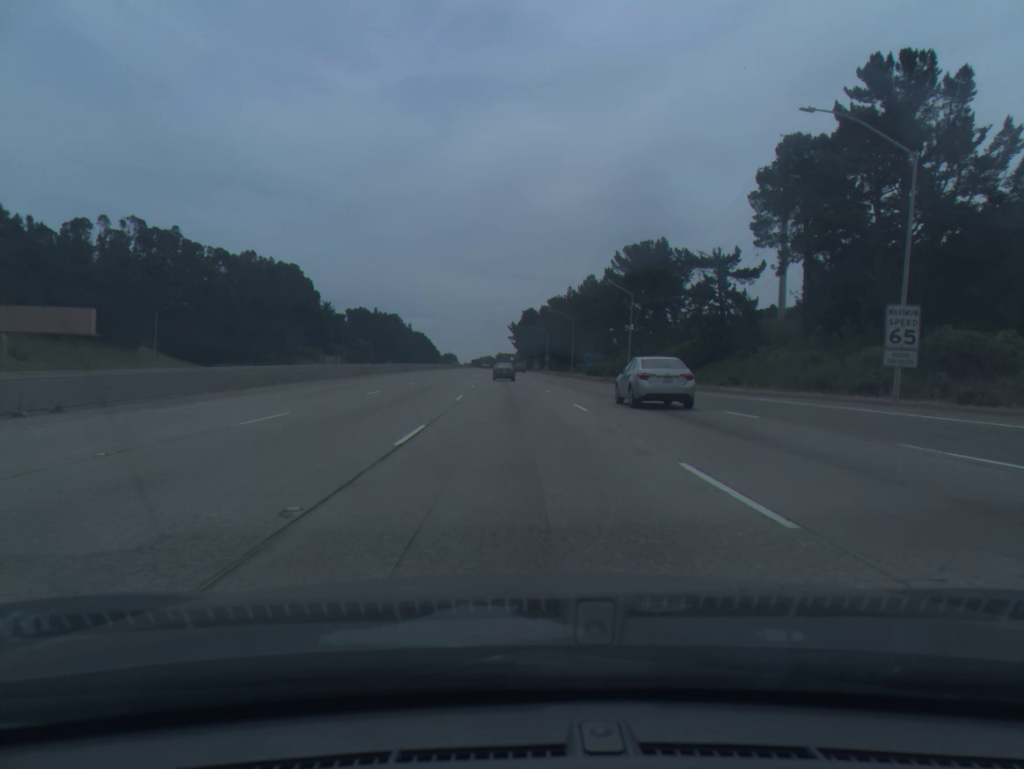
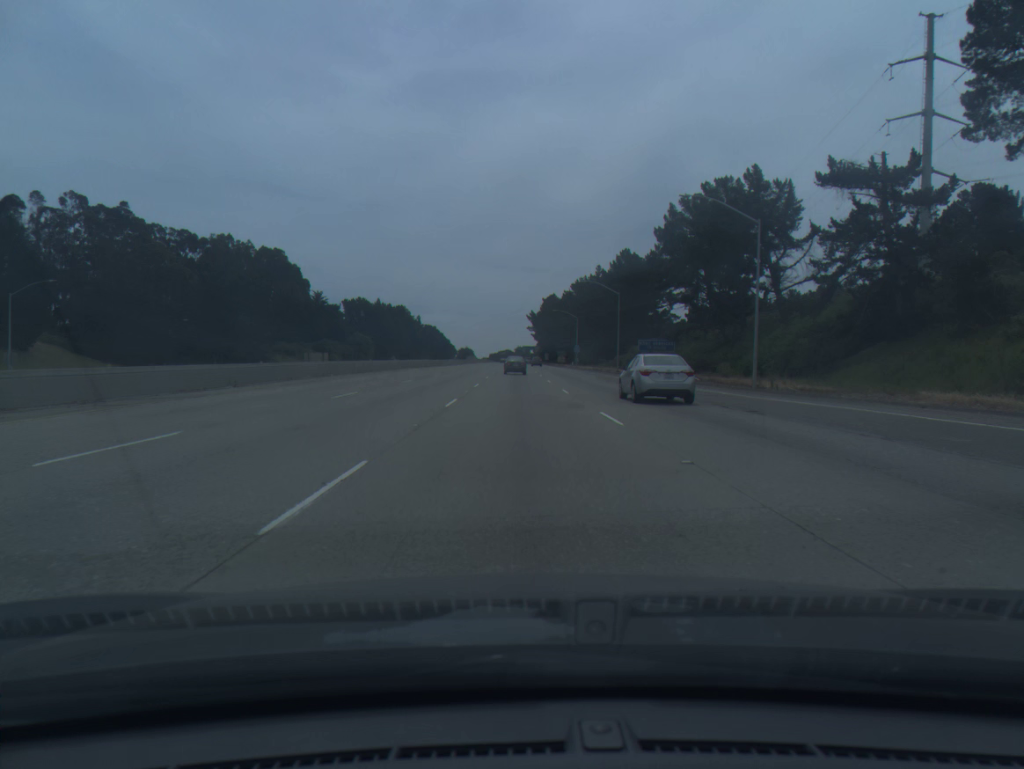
(-0.5, +35.6) m; -1°
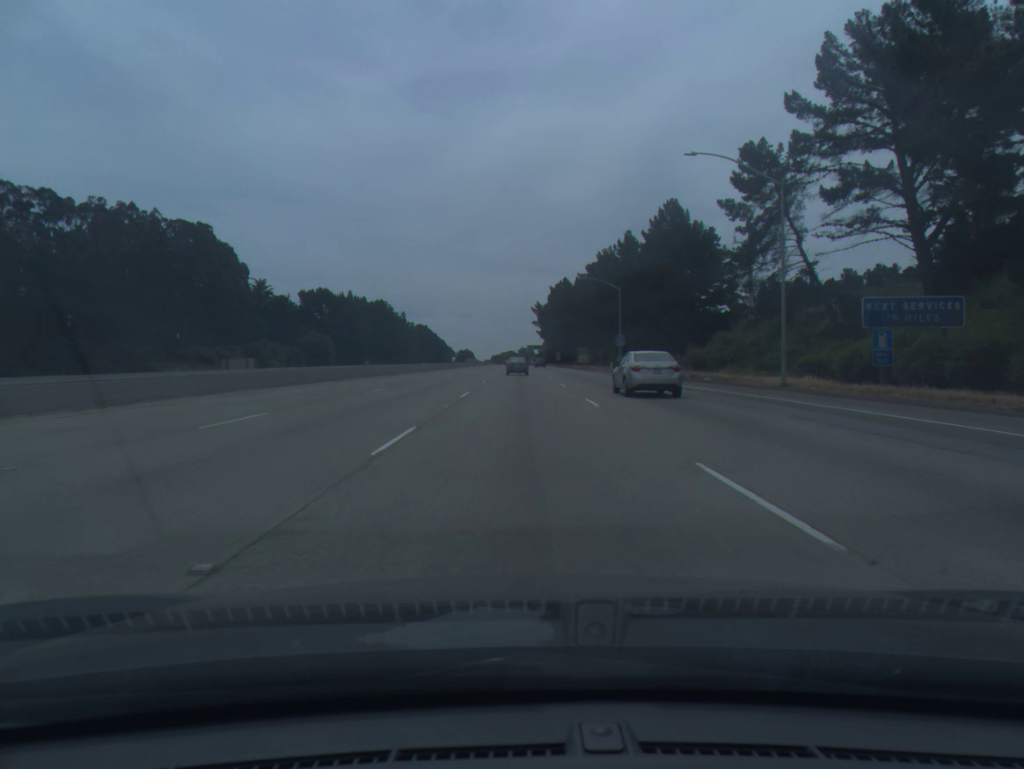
(-0.3, +53.6) m; 0°
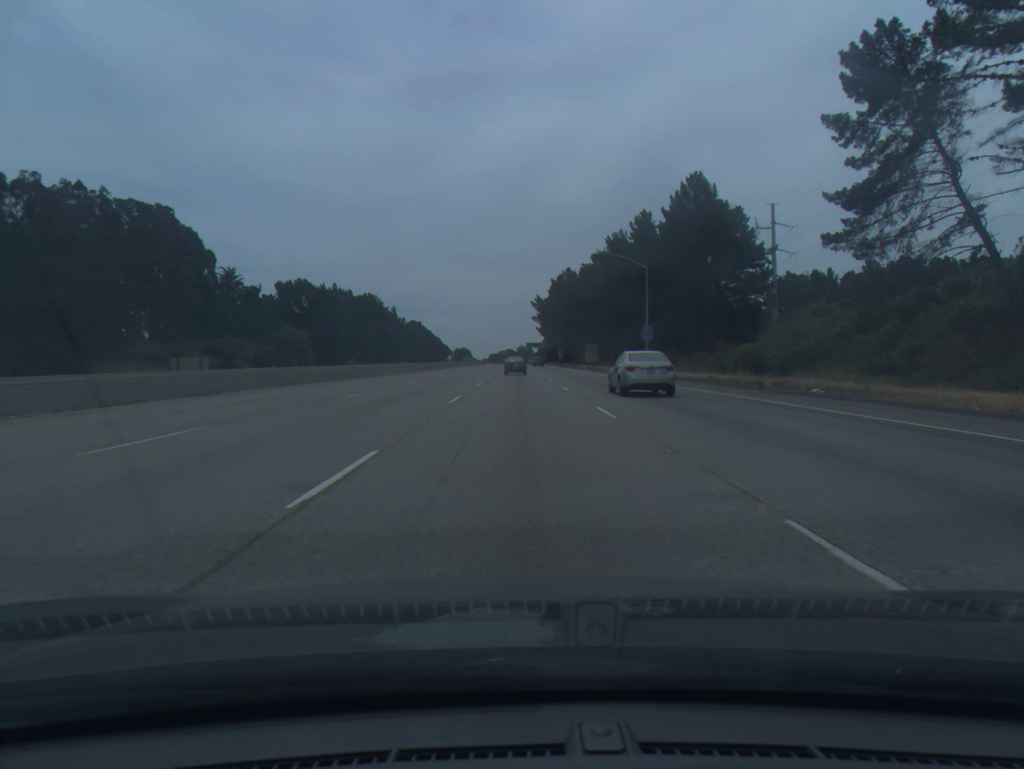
(0.0, +17.8) m; 0°
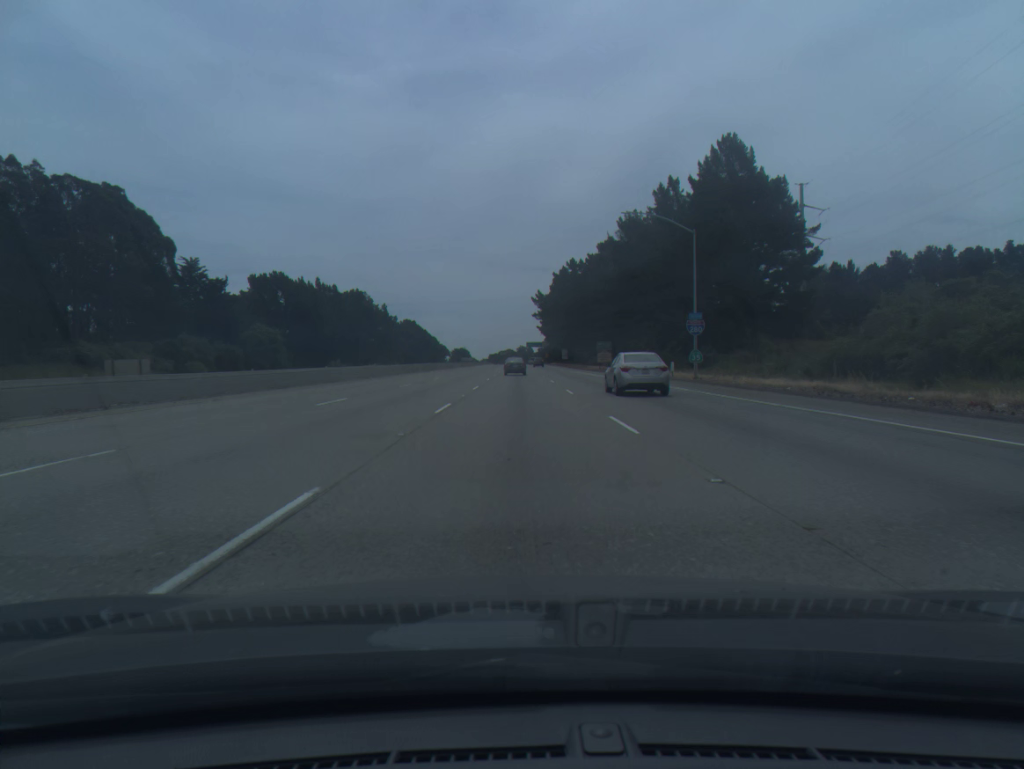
(0.0, +17.8) m; 0°
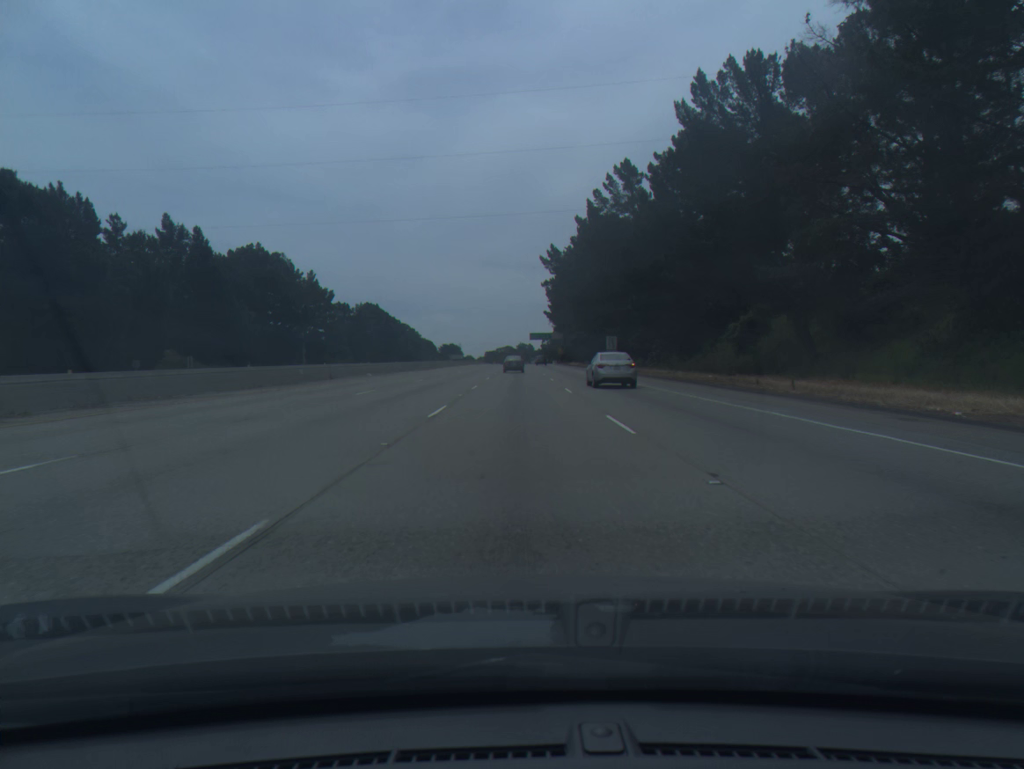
(-0.1, +88.8) m; 0°
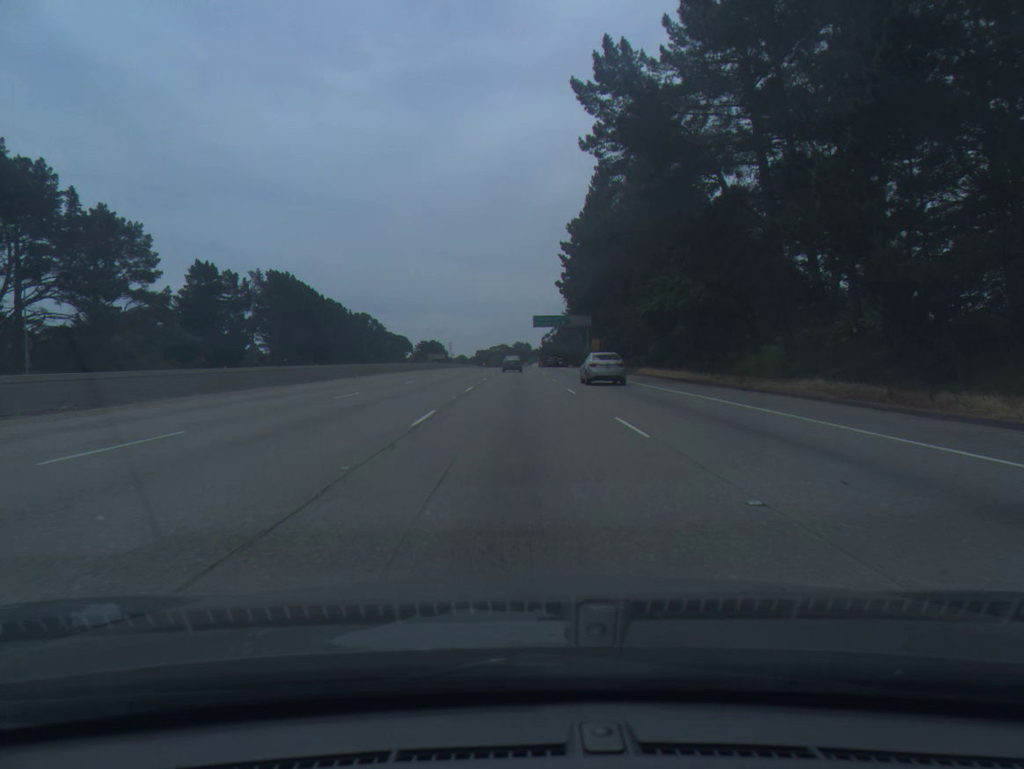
(0.0, +89.8) m; 0°
